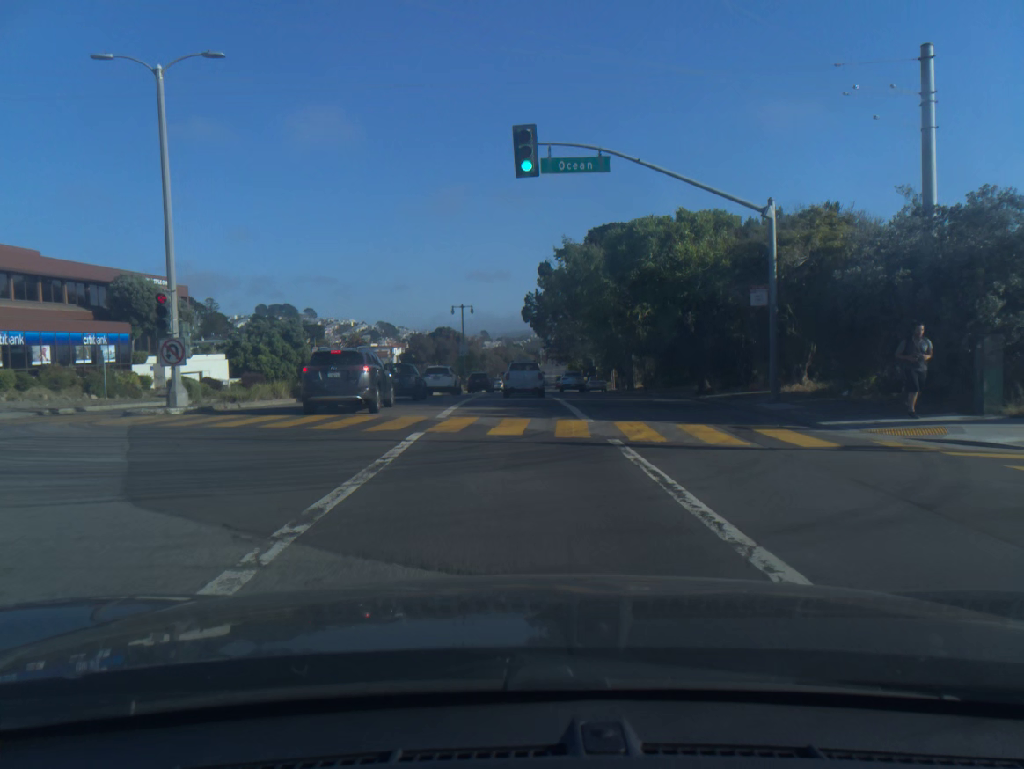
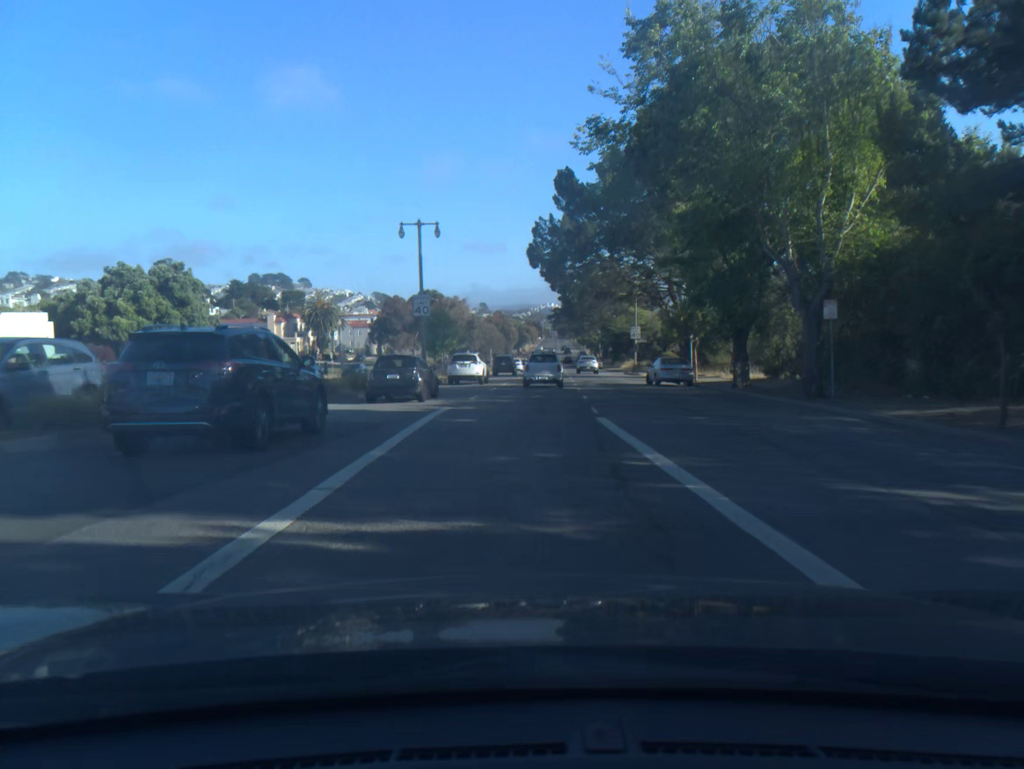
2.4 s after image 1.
(-0.3, +35.2) m; 0°
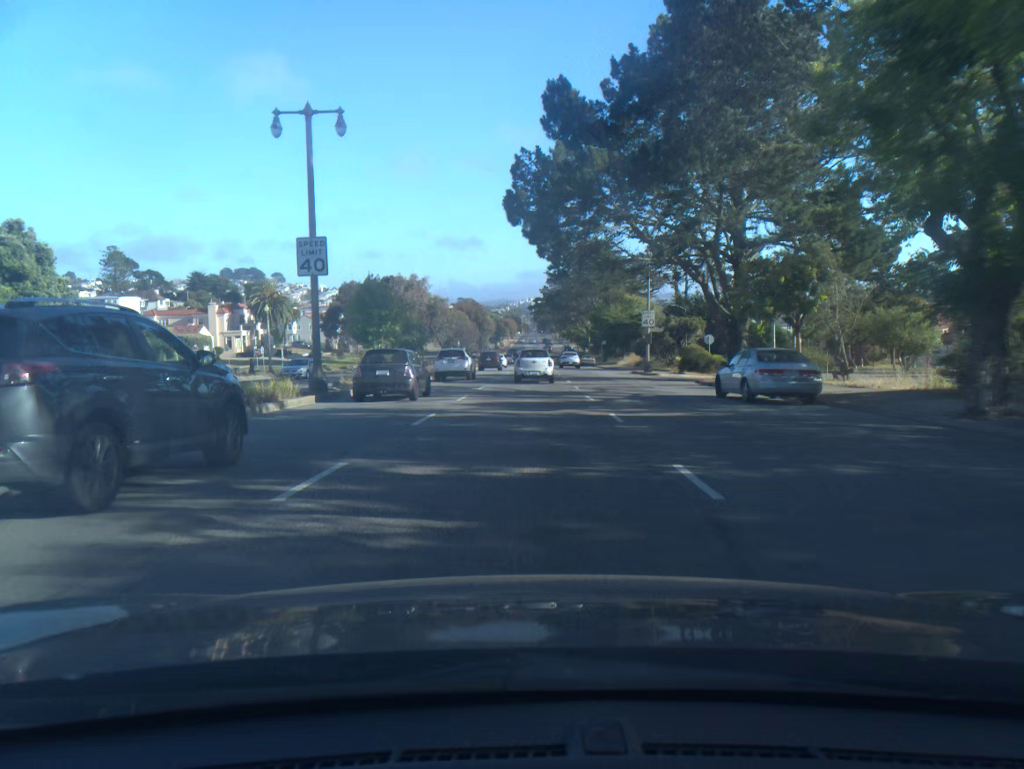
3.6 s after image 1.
(+0.2, +18.2) m; +1°
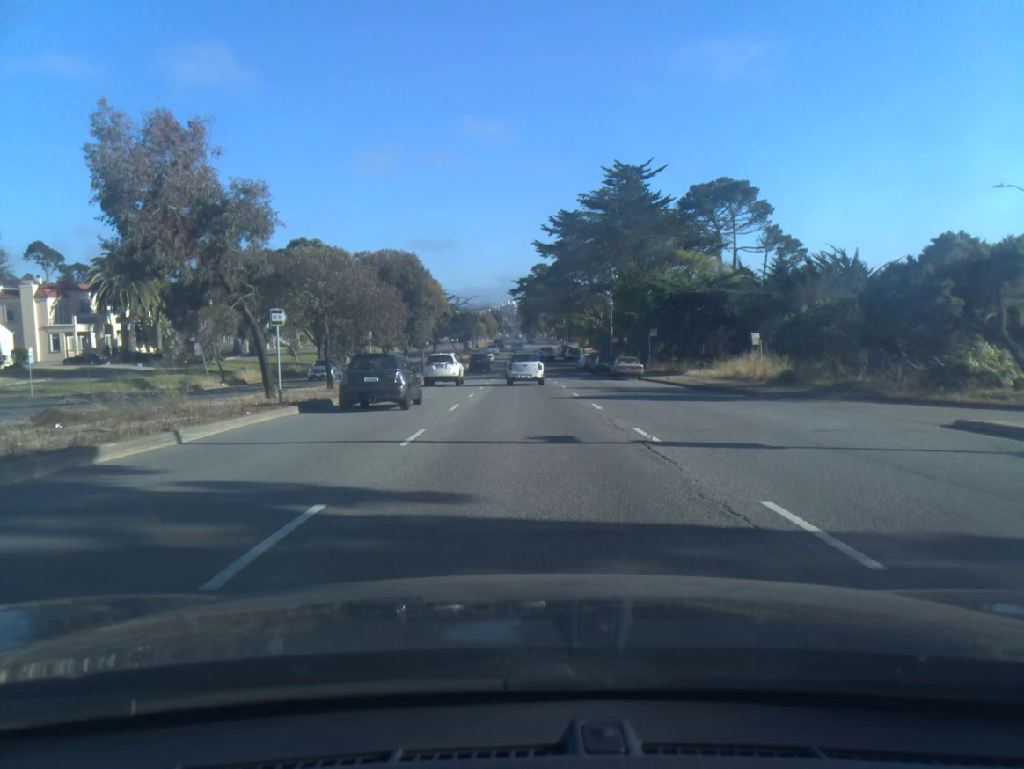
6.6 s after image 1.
(+0.6, +46.4) m; +2°
